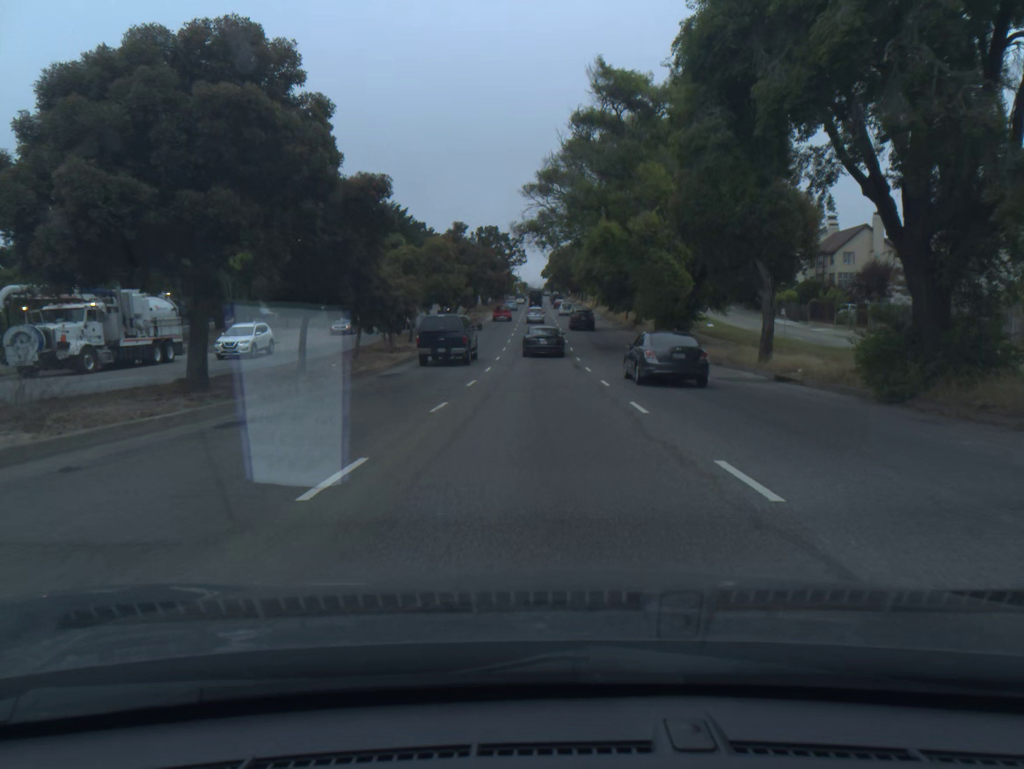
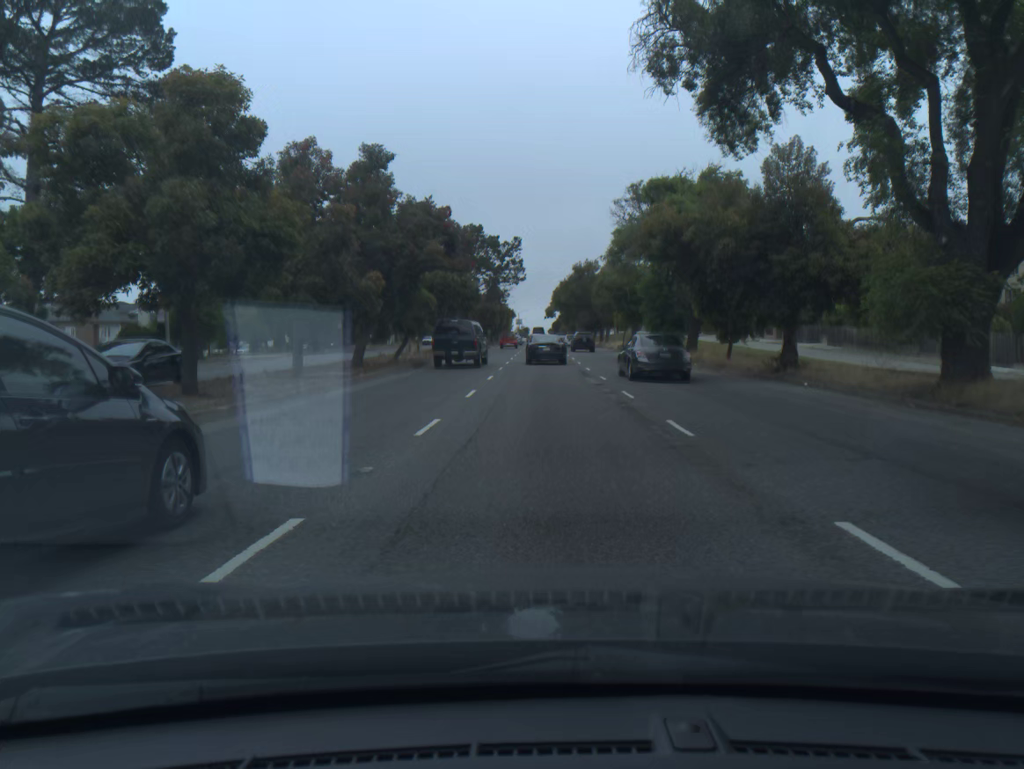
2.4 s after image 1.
(-0.2, +38.8) m; 0°
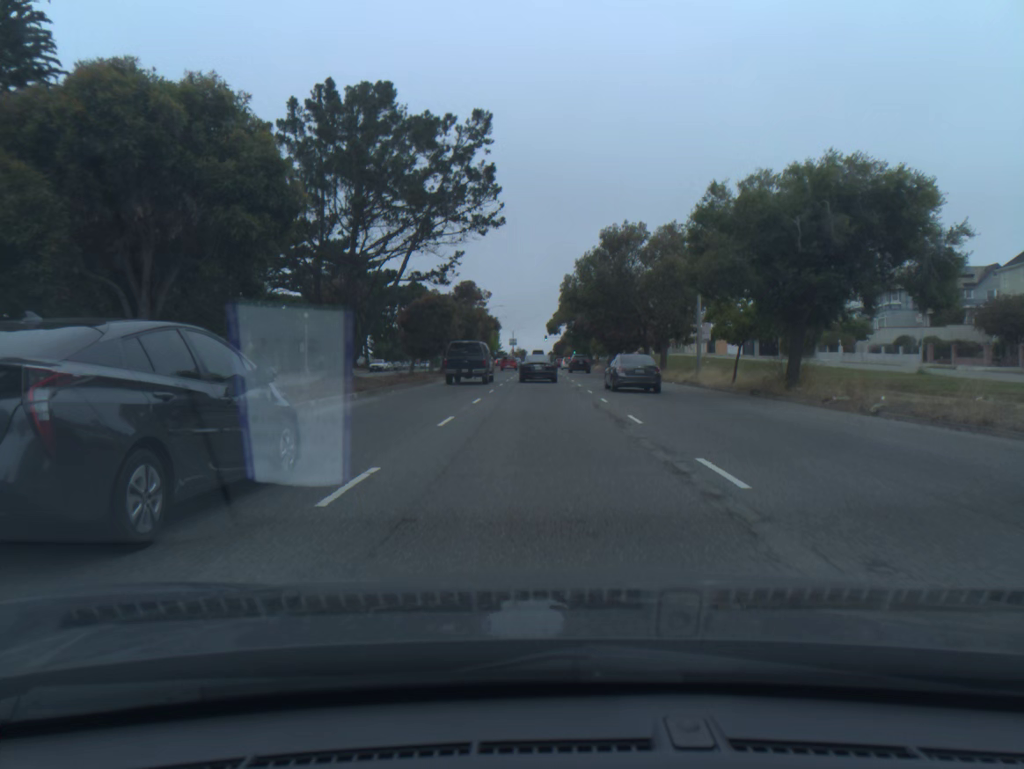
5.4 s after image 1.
(+0.2, +46.8) m; 0°
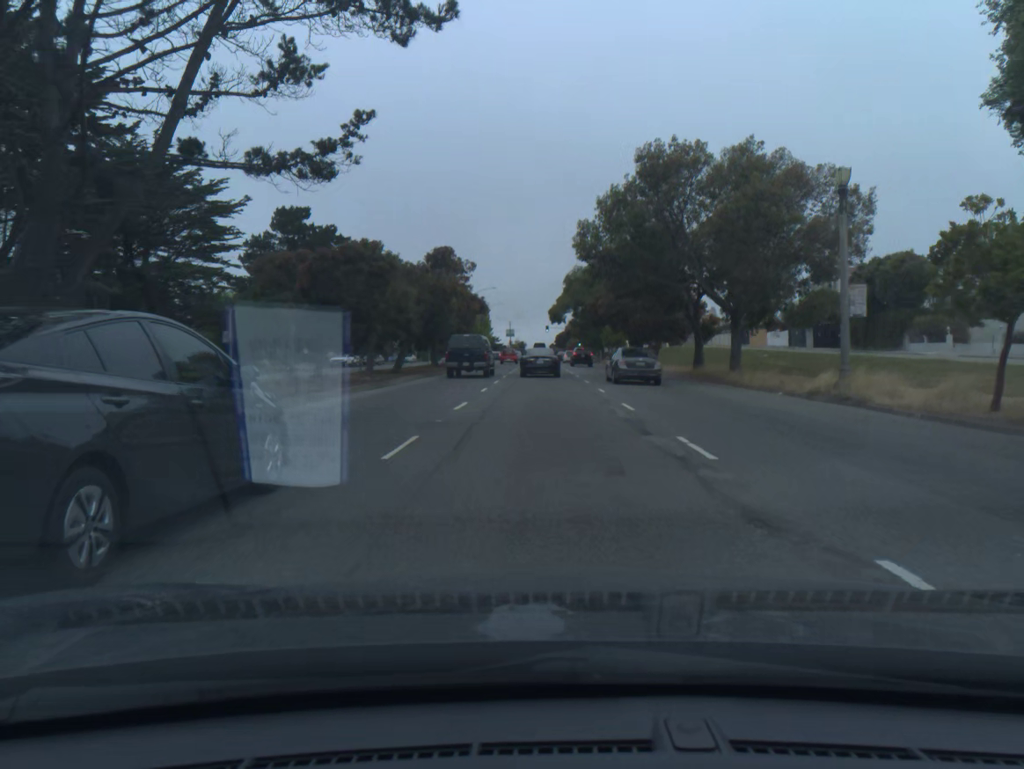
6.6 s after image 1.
(0.0, +19.2) m; 0°
